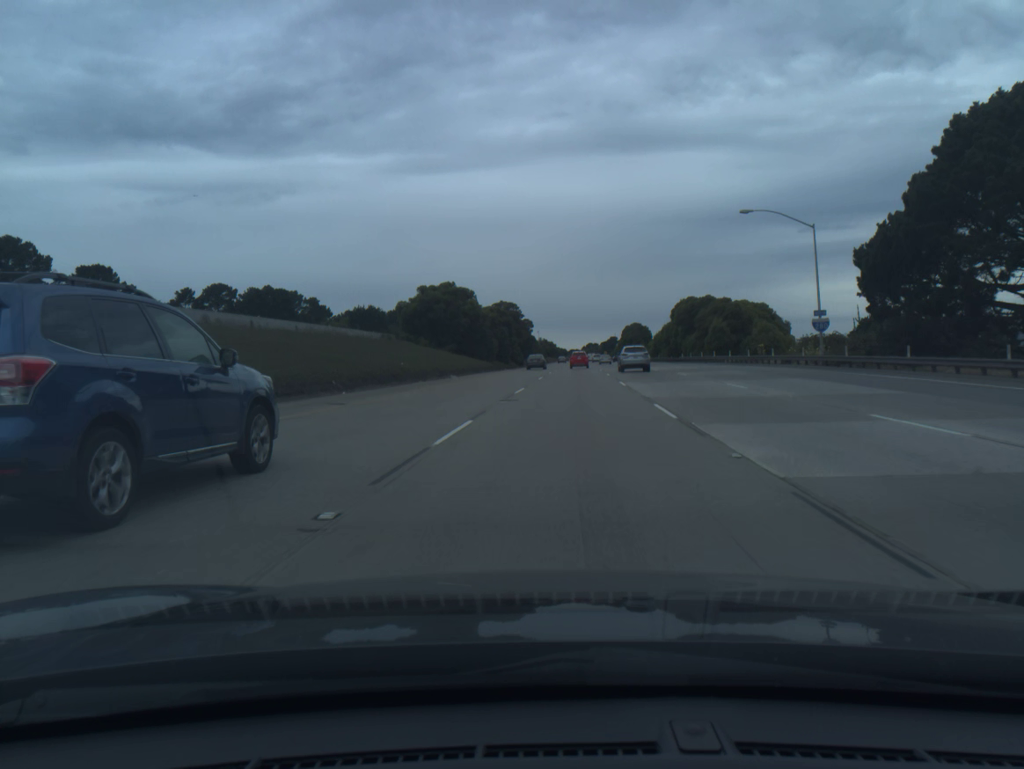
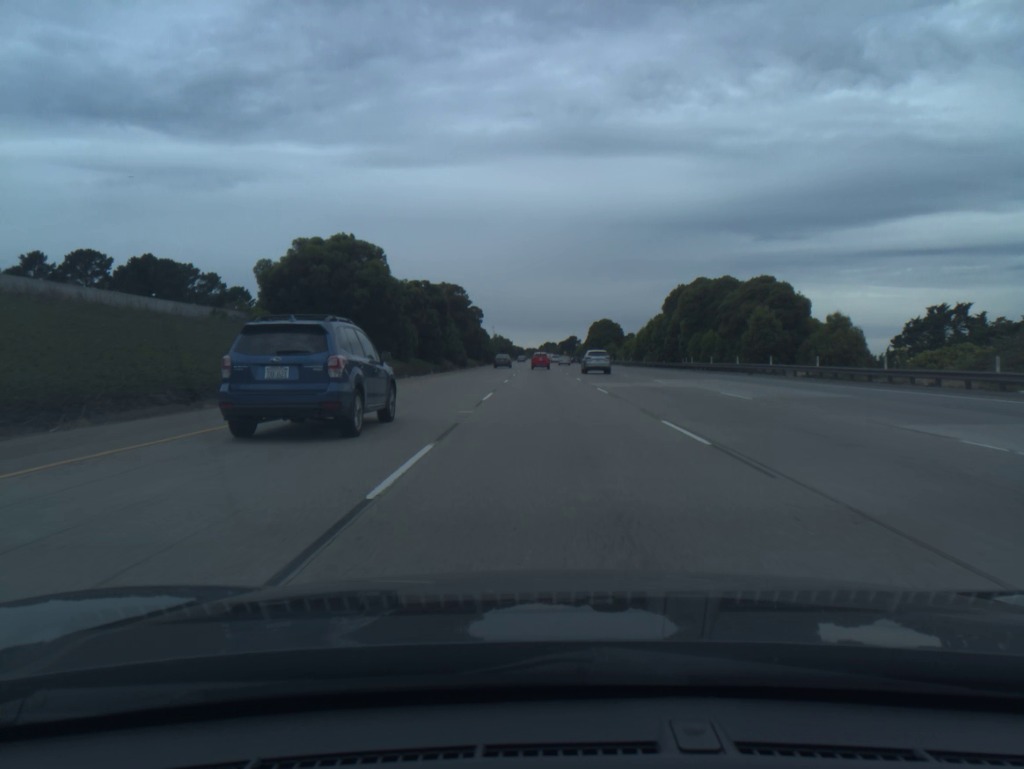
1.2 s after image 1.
(+0.9, +33.2) m; +3°
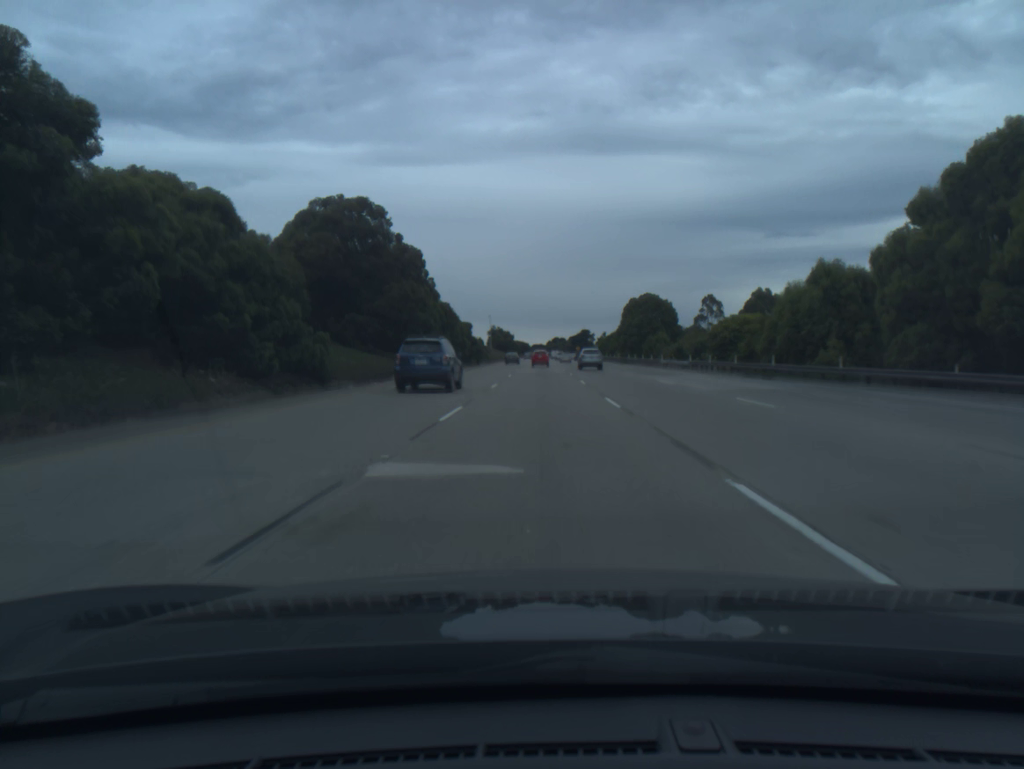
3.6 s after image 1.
(+0.2, +65.2) m; 0°
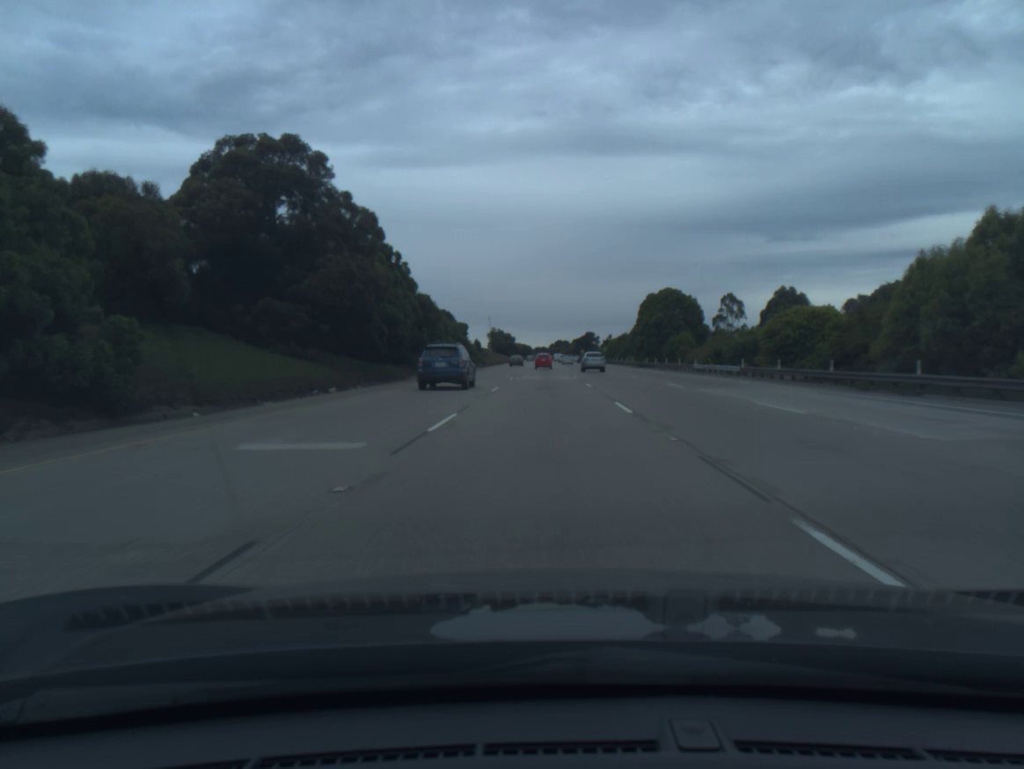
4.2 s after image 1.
(0.0, +16.4) m; 0°
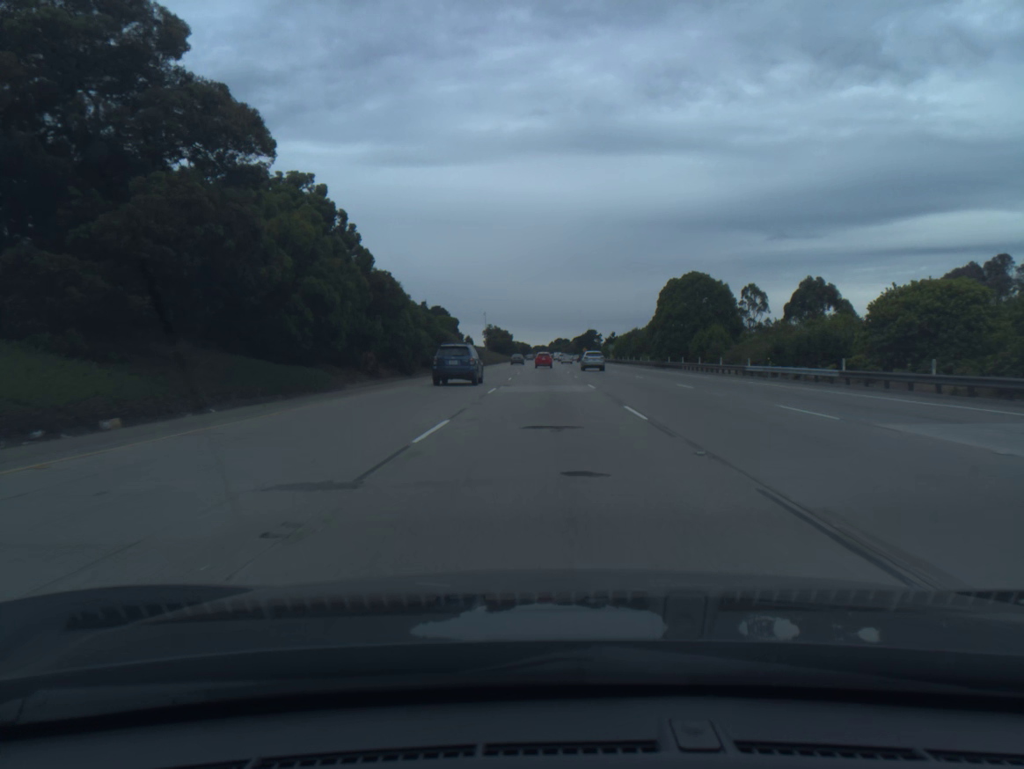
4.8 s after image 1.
(0.0, +16.5) m; 0°
